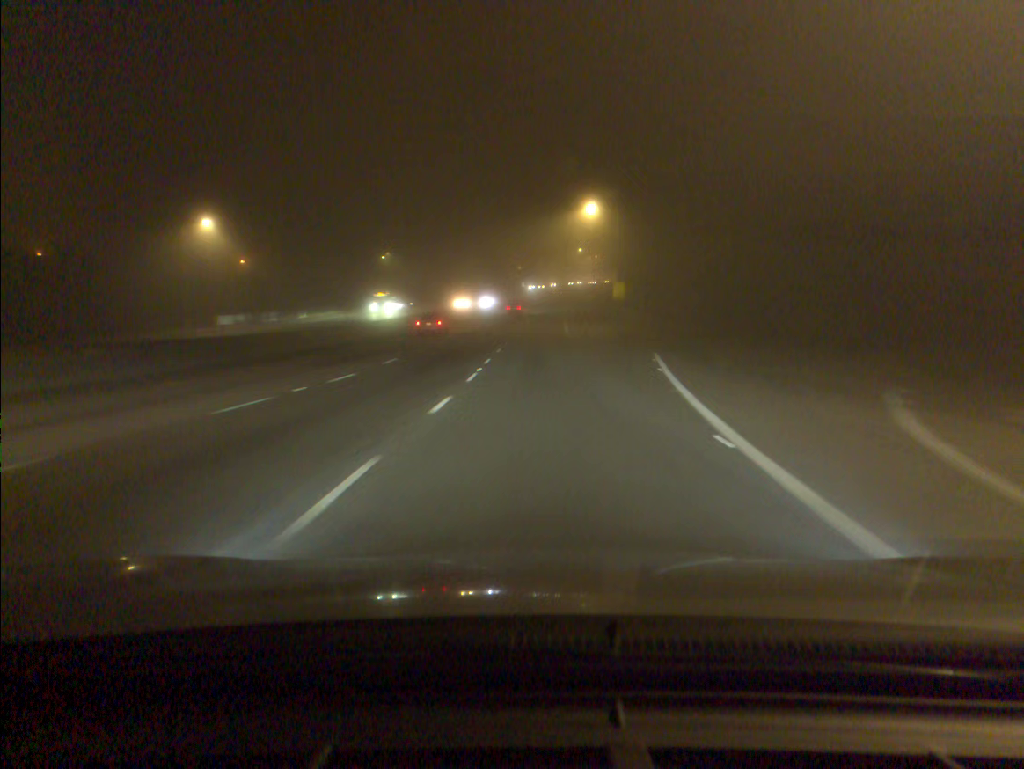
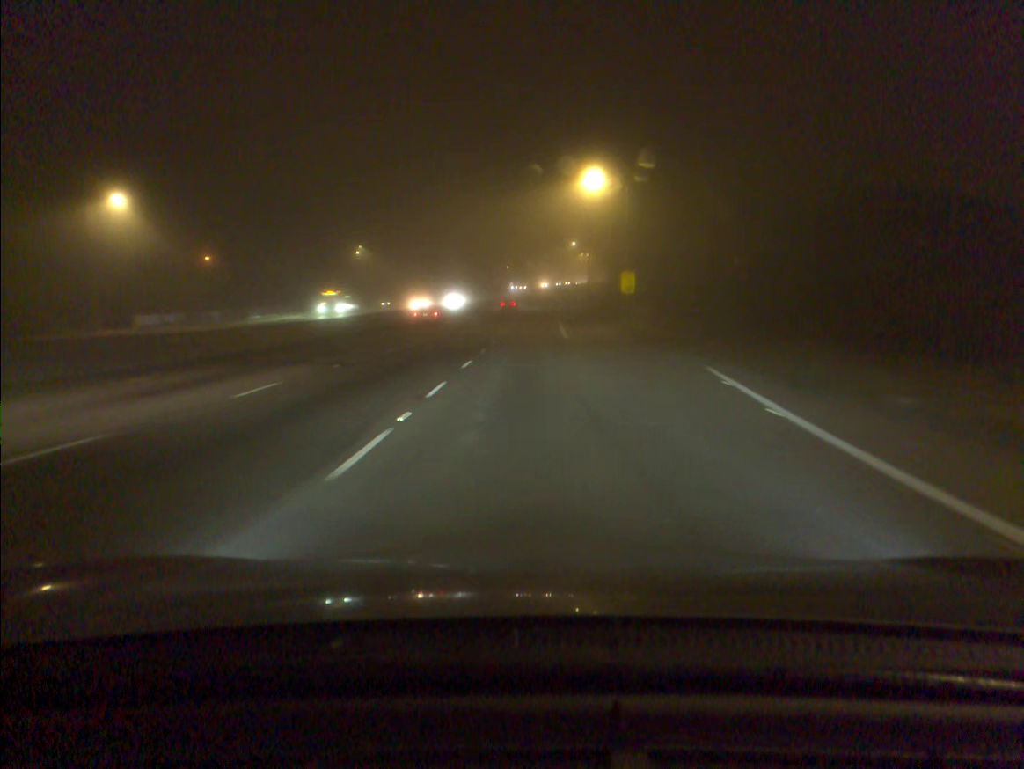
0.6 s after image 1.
(+0.1, +12.9) m; +1°
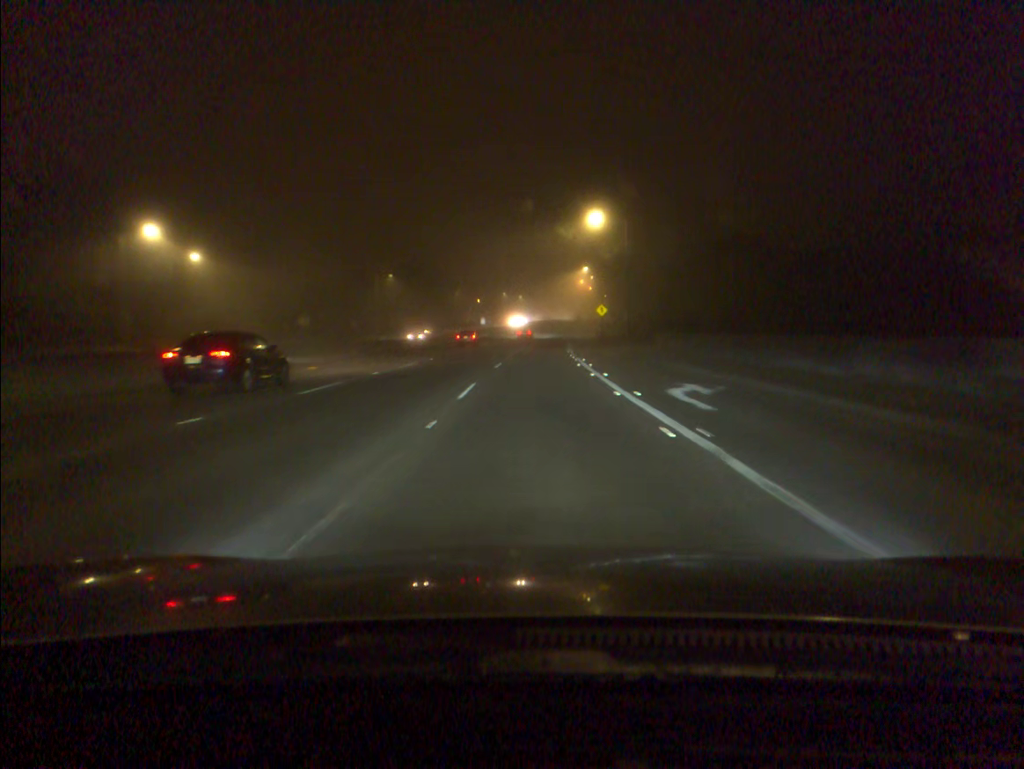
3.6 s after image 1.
(+0.3, +63.9) m; +2°
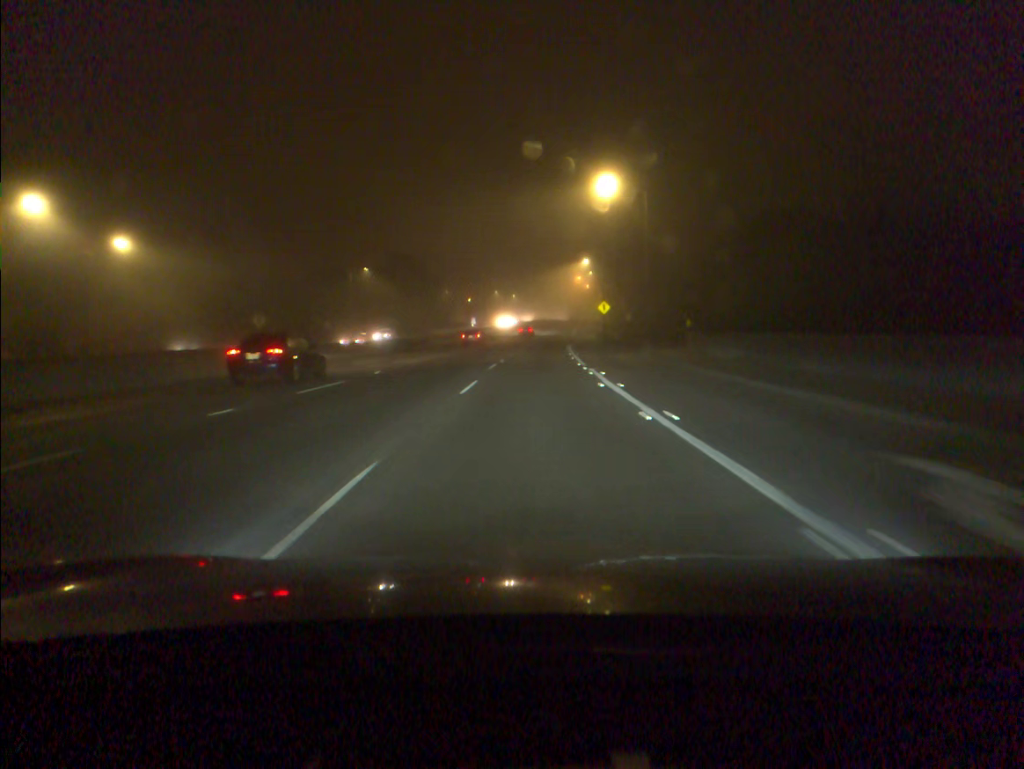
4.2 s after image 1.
(0.0, +12.8) m; 0°
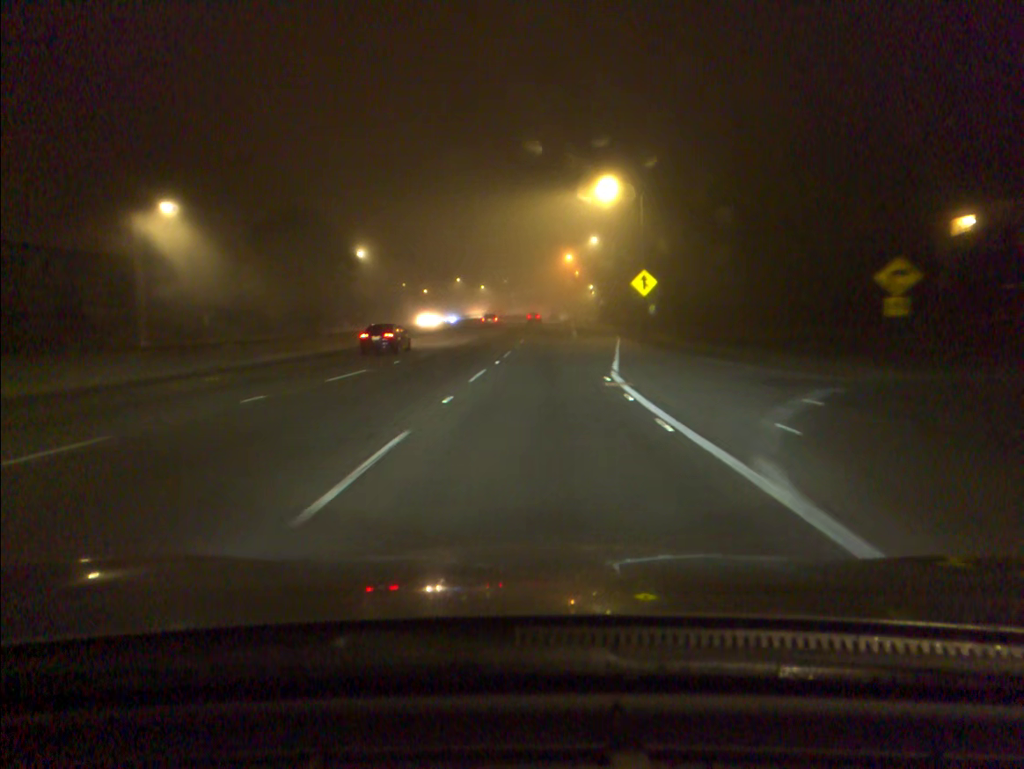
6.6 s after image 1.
(+0.7, +51.4) m; +2°
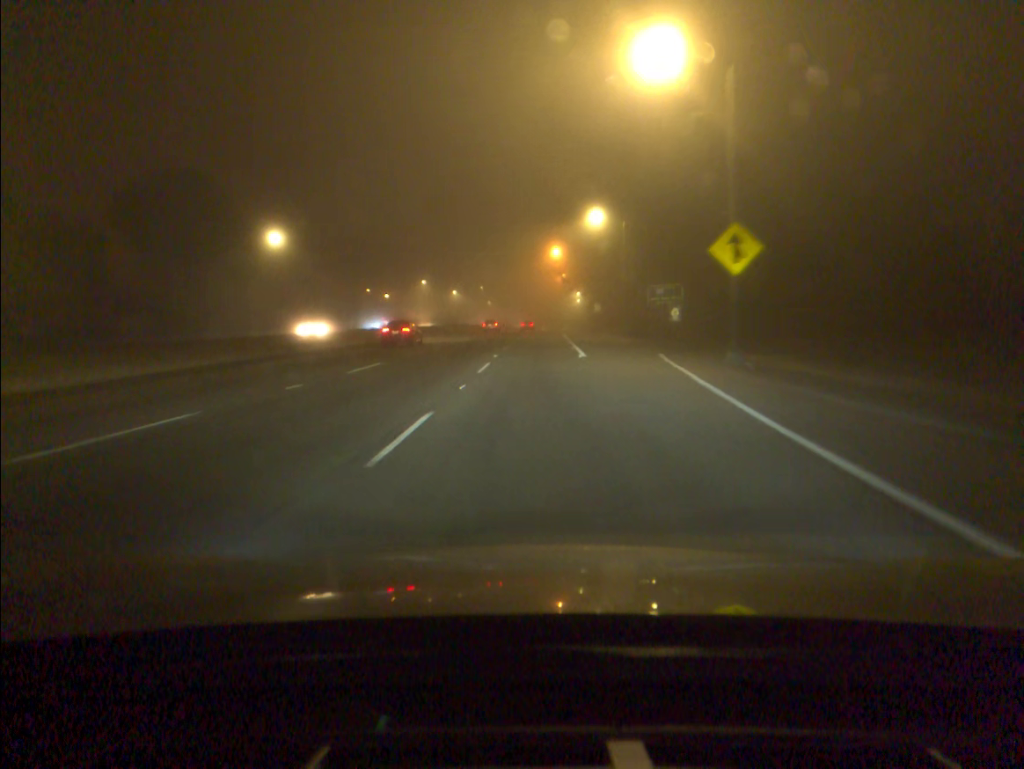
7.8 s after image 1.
(+0.2, +26.0) m; +1°
